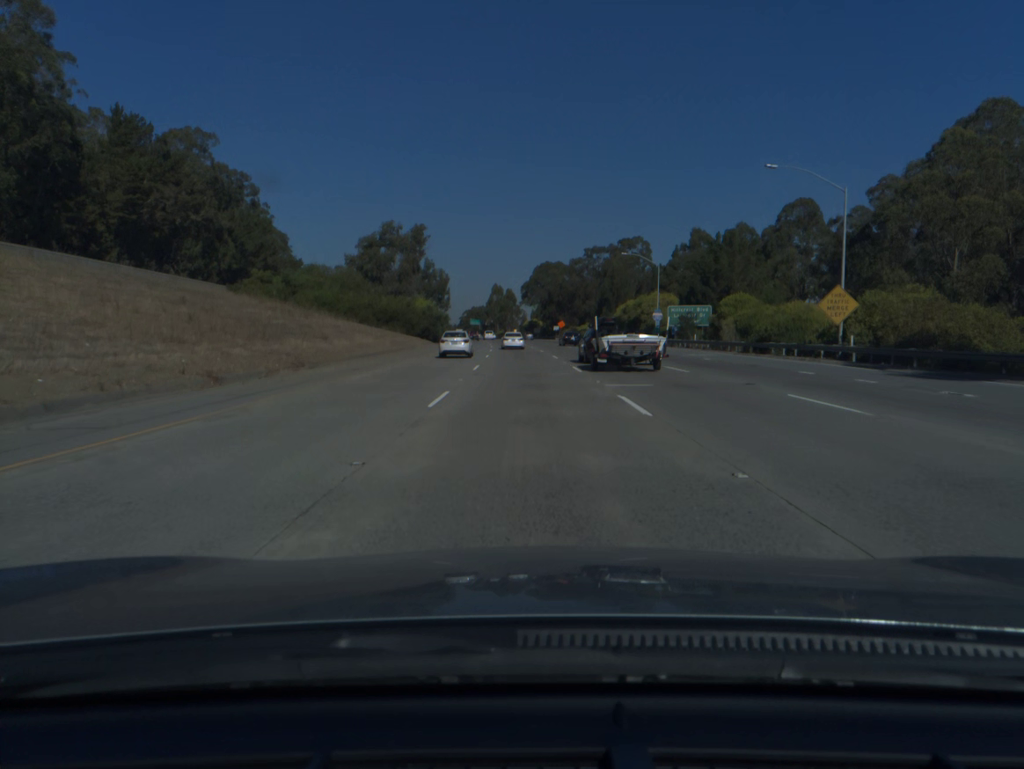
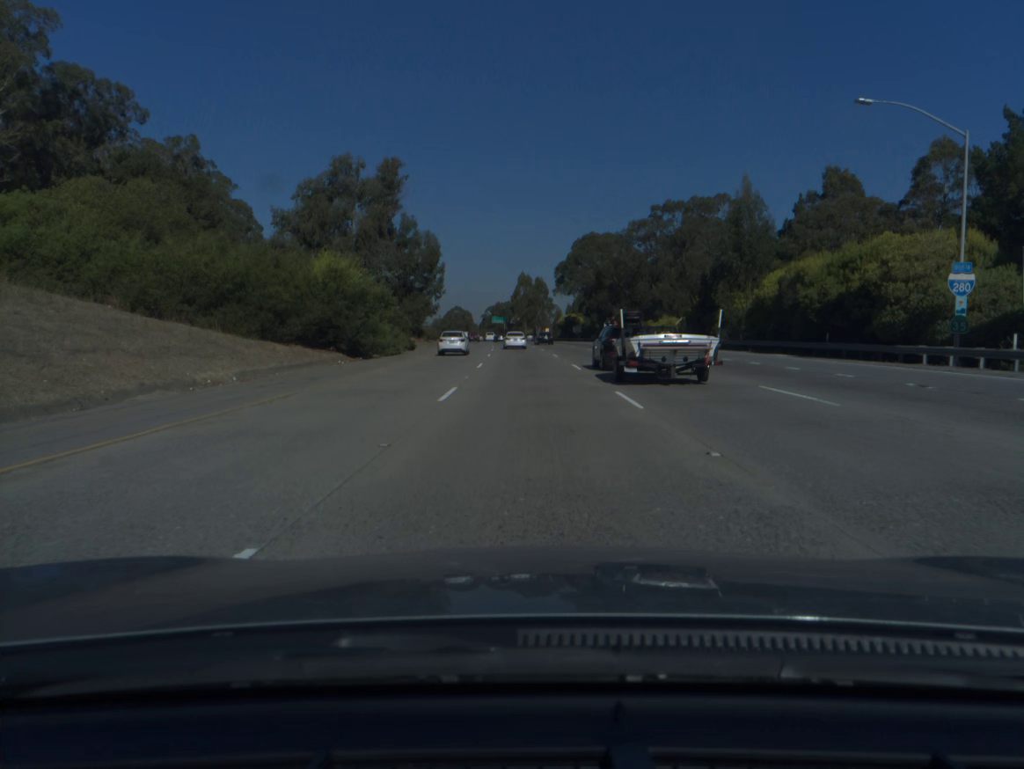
(-1.1, +57.3) m; -2°
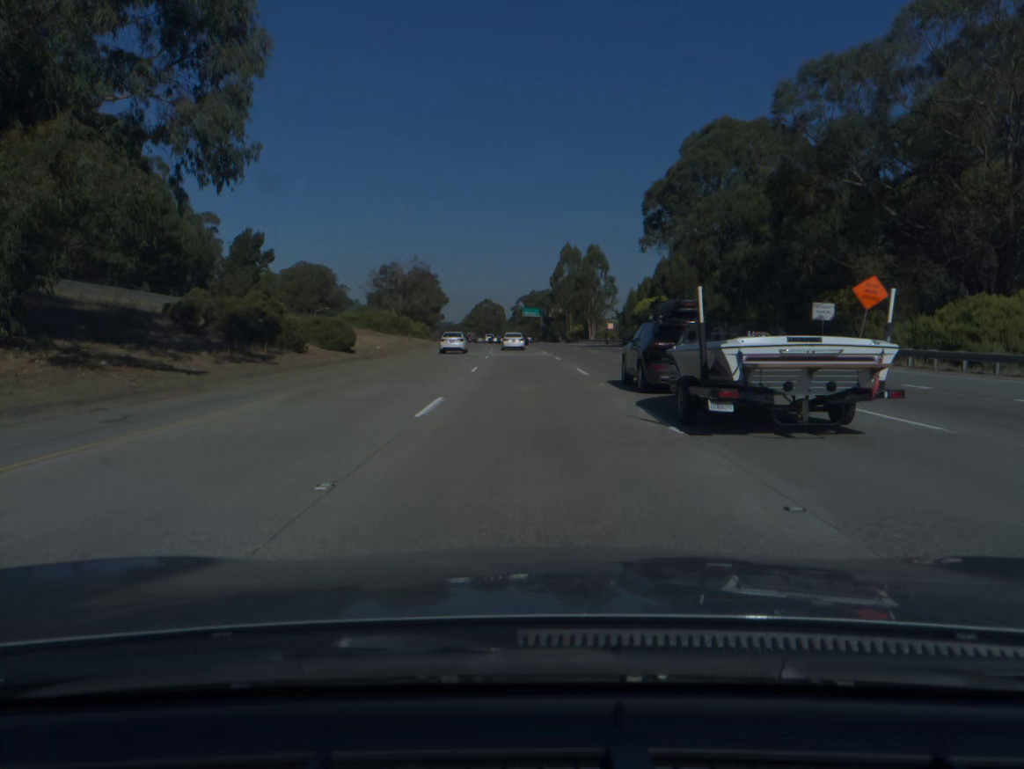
(-2.0, +76.5) m; -3°
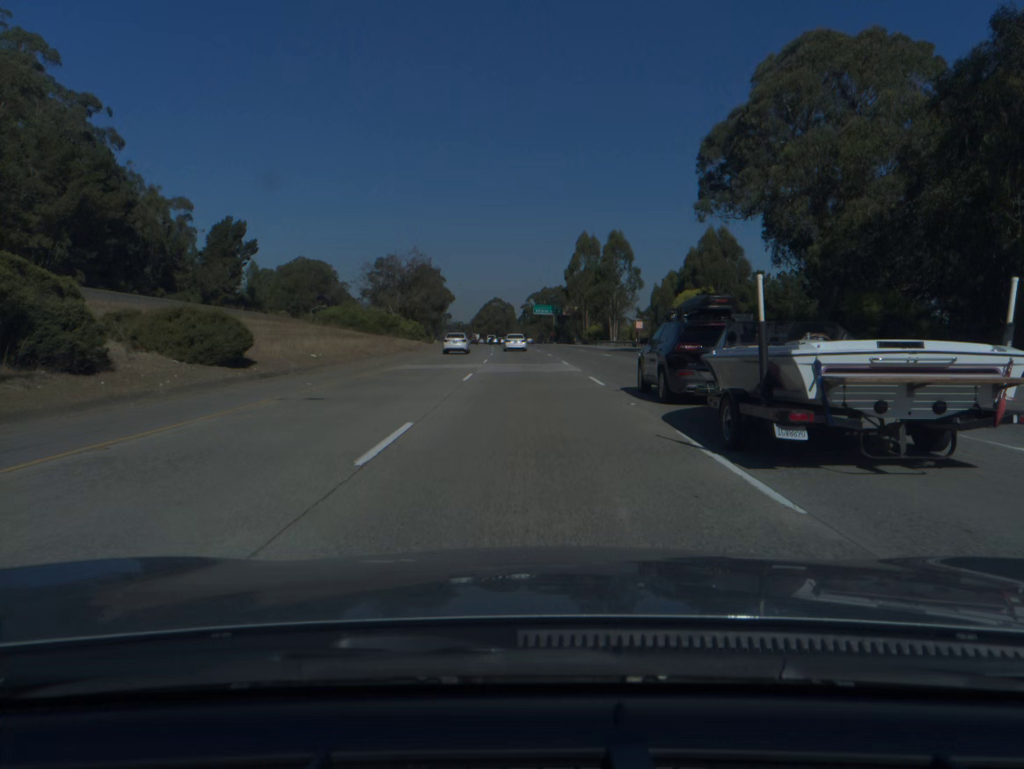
(-0.1, +19.2) m; -1°
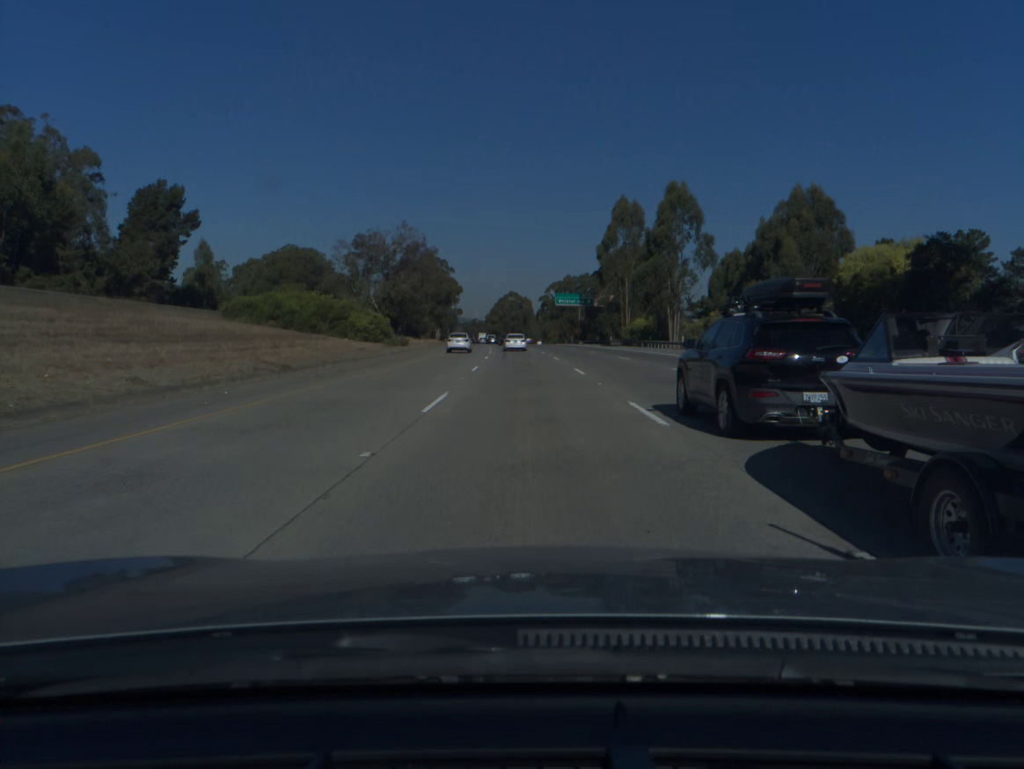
(-0.4, +38.4) m; -1°
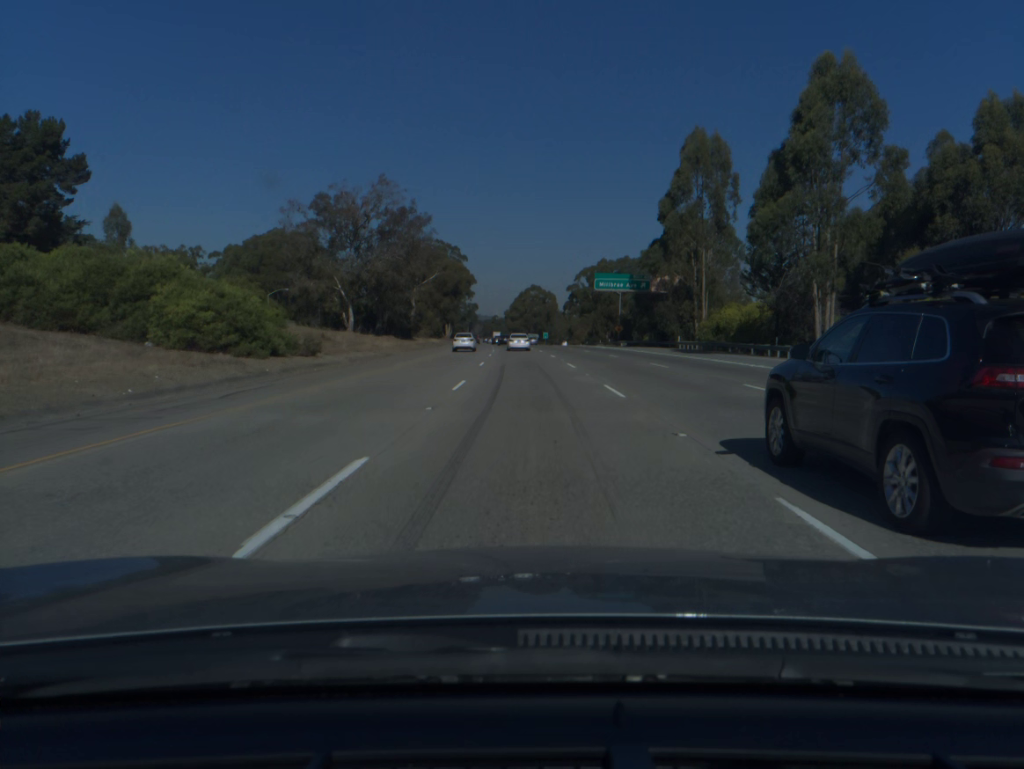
(-0.5, +38.4) m; -2°
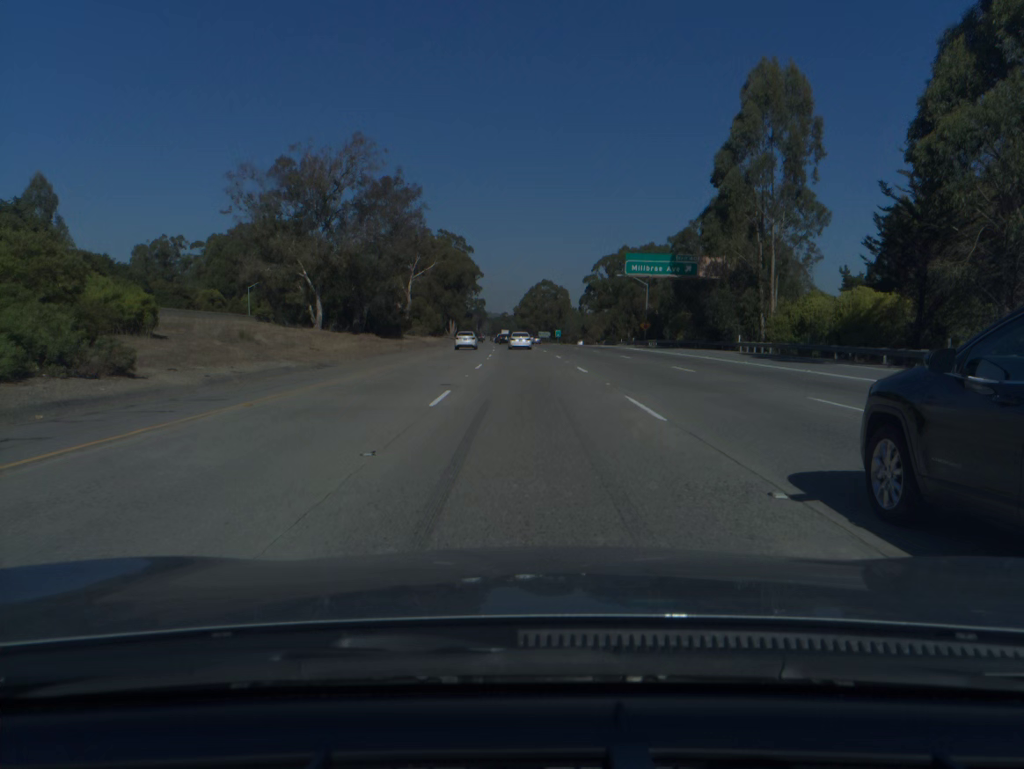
(-0.1, +19.3) m; -1°
